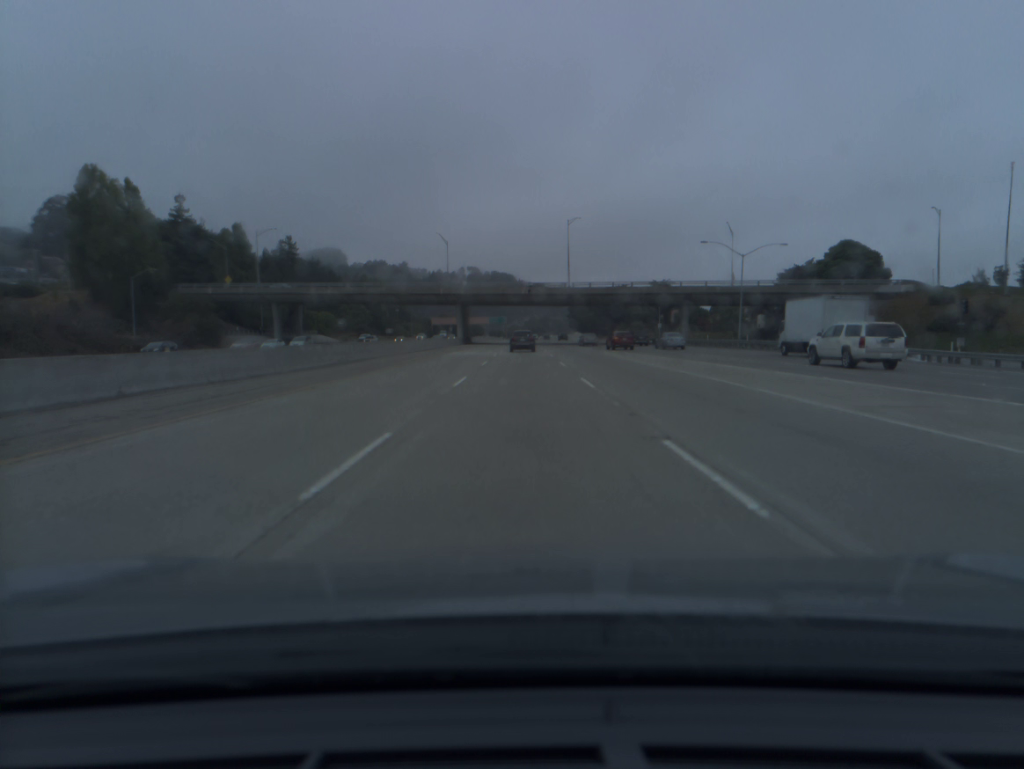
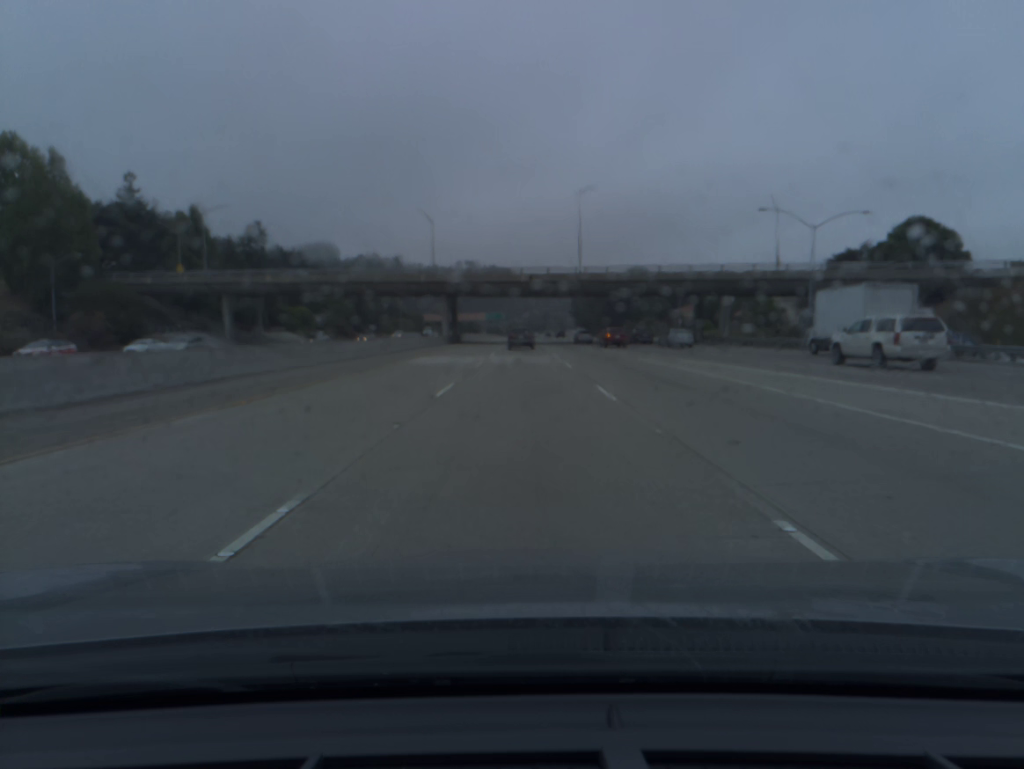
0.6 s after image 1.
(0.0, +18.6) m; 0°
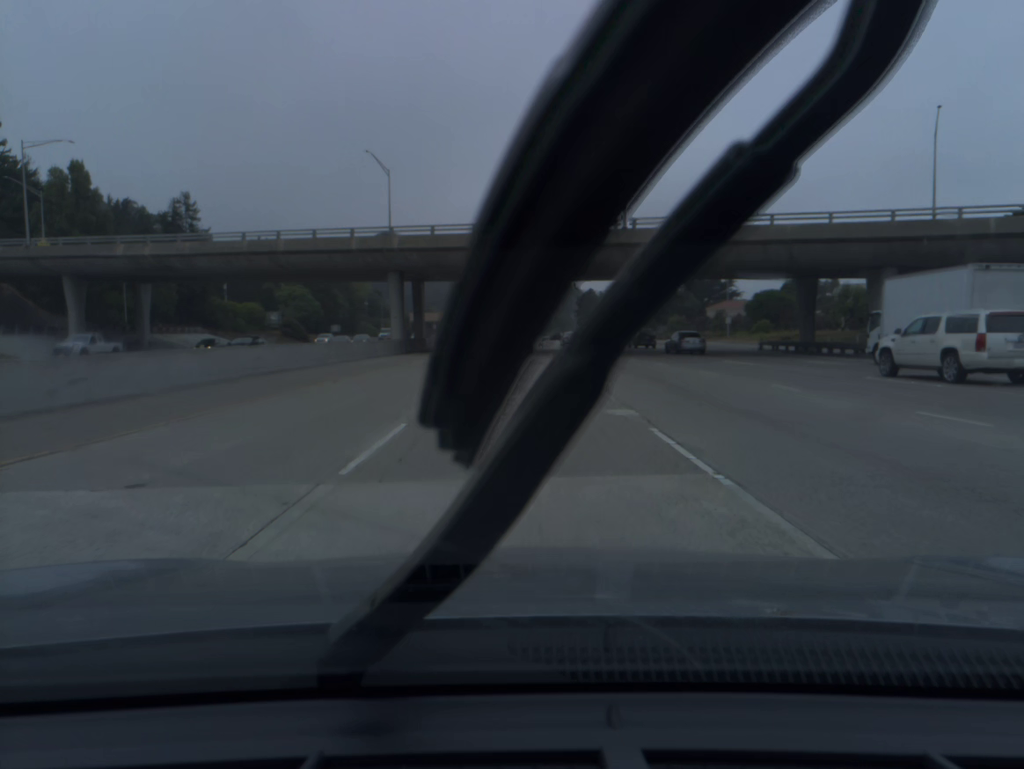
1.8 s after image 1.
(0.0, +37.3) m; 0°
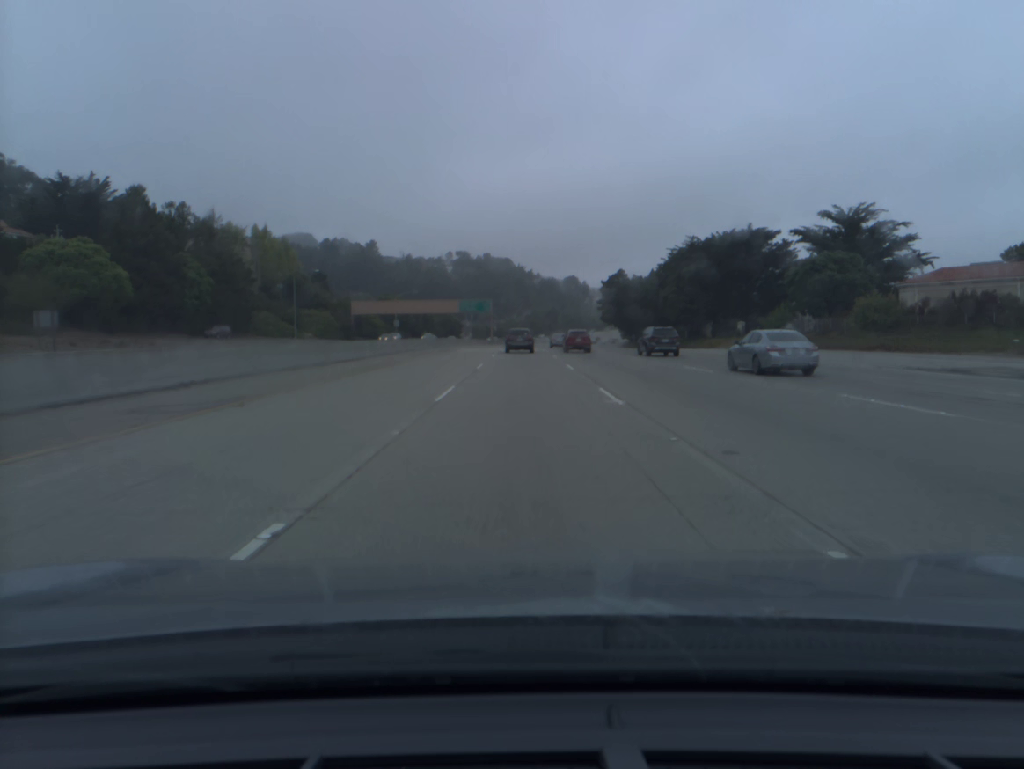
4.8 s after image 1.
(-0.1, +92.4) m; 0°
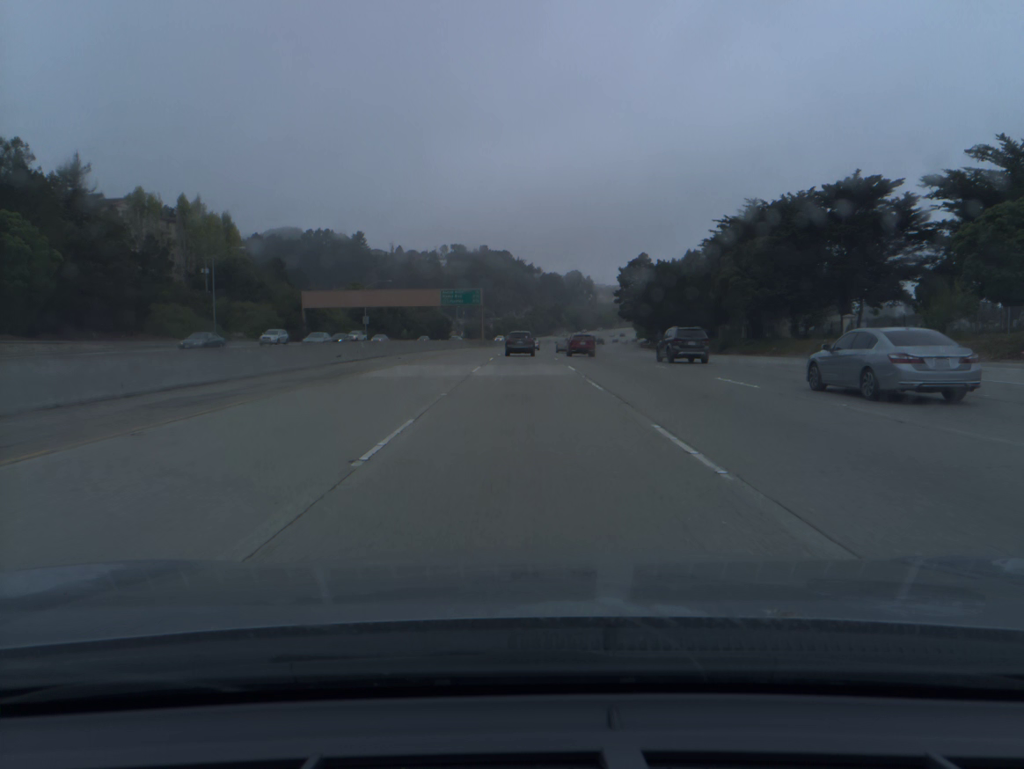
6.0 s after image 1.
(0.0, +36.3) m; 0°
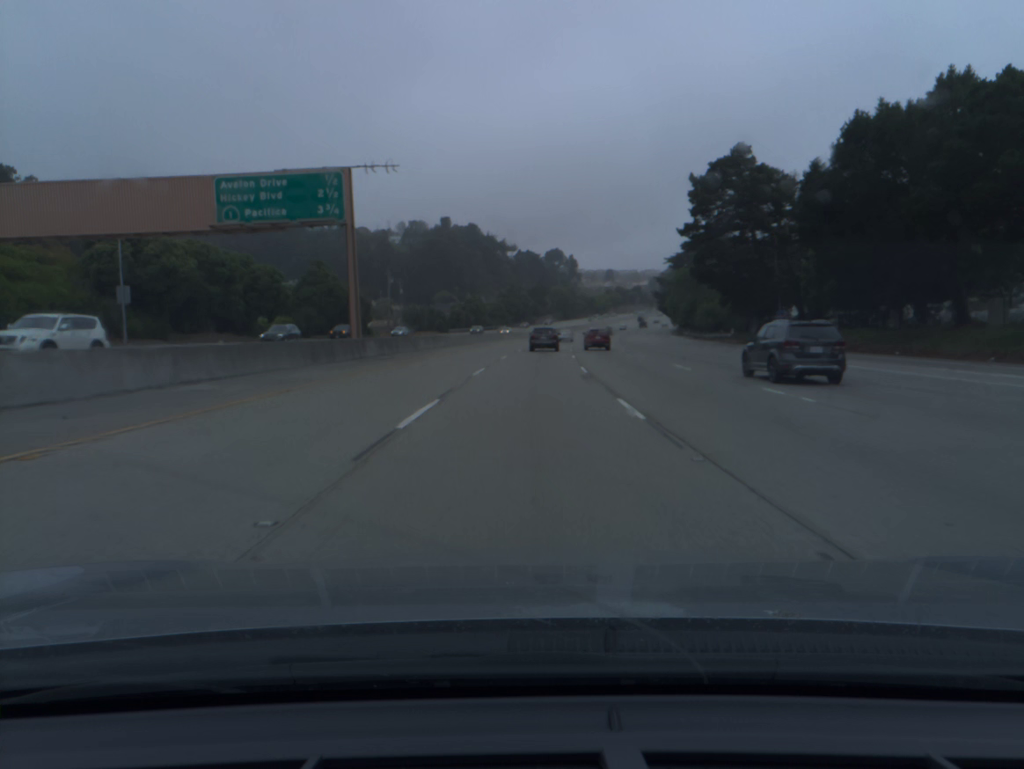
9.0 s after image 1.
(+0.7, +89.5) m; +2°
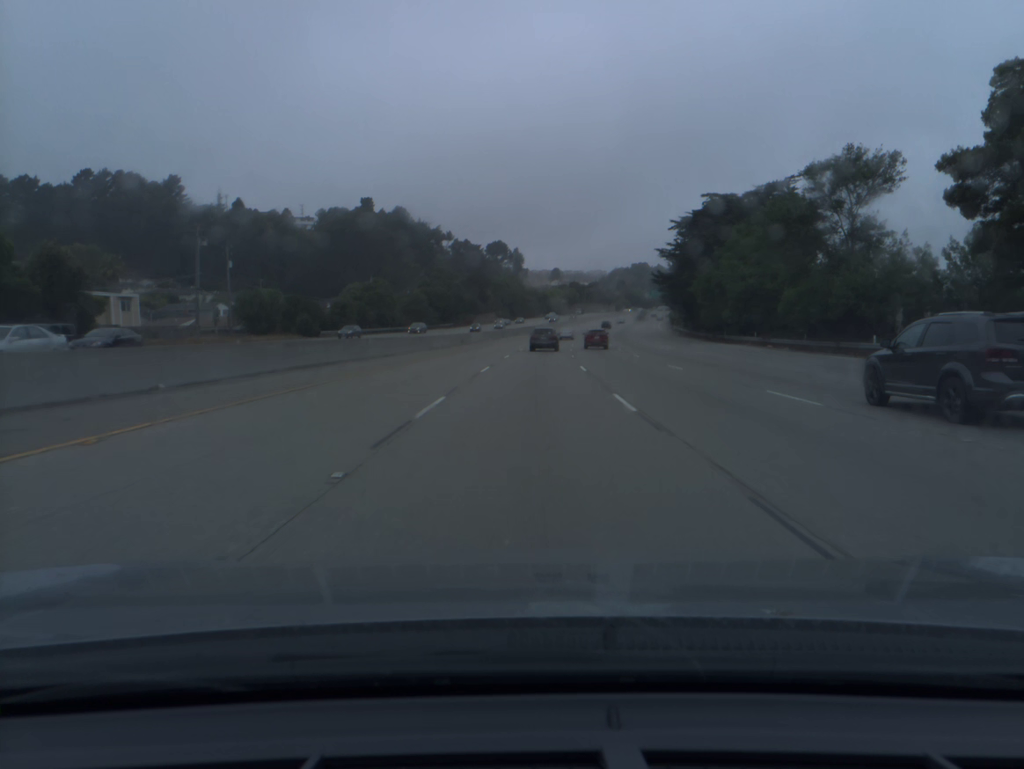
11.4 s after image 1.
(+2.4, +71.7) m; +4°
